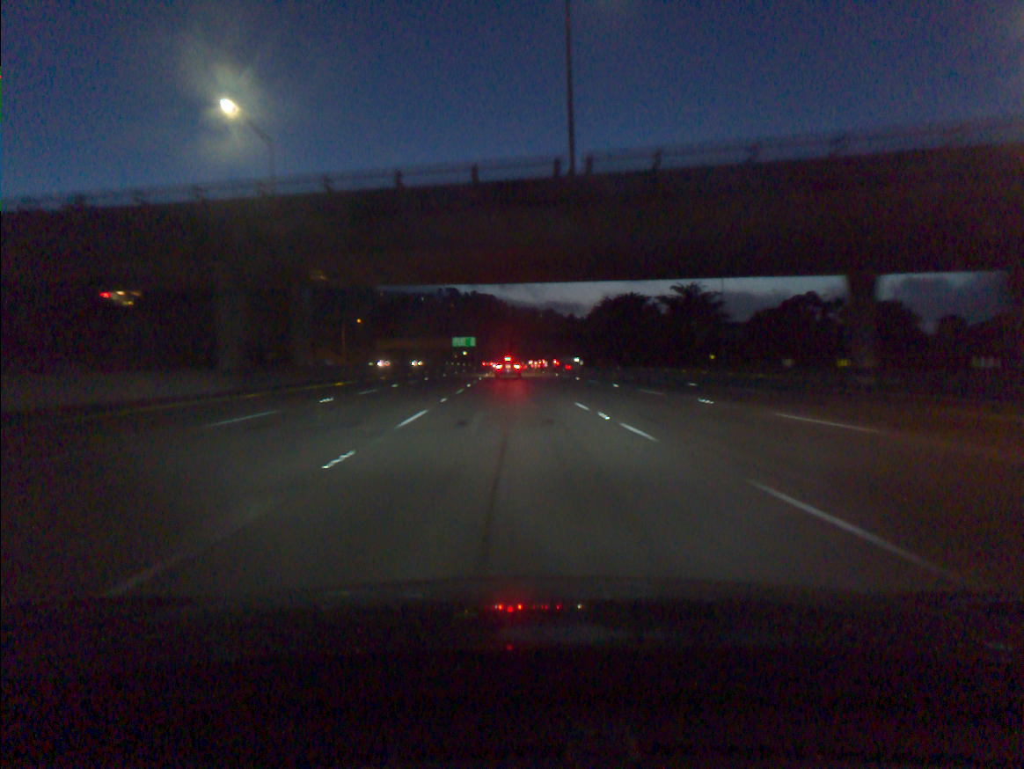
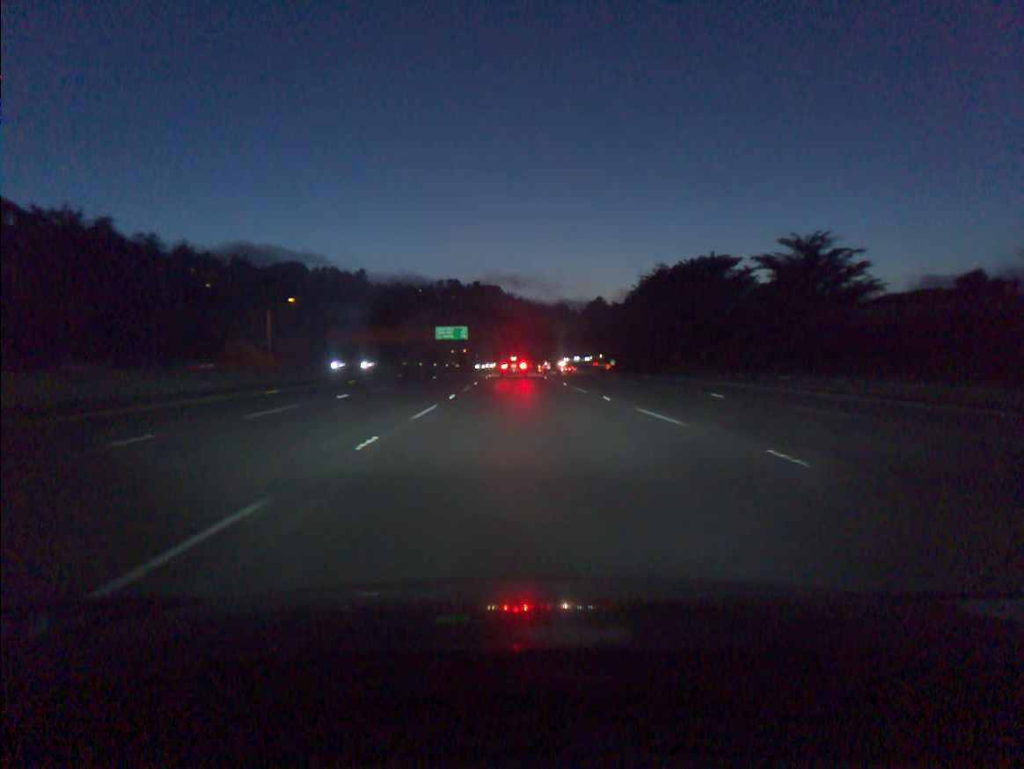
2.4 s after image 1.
(-0.5, +69.6) m; -1°
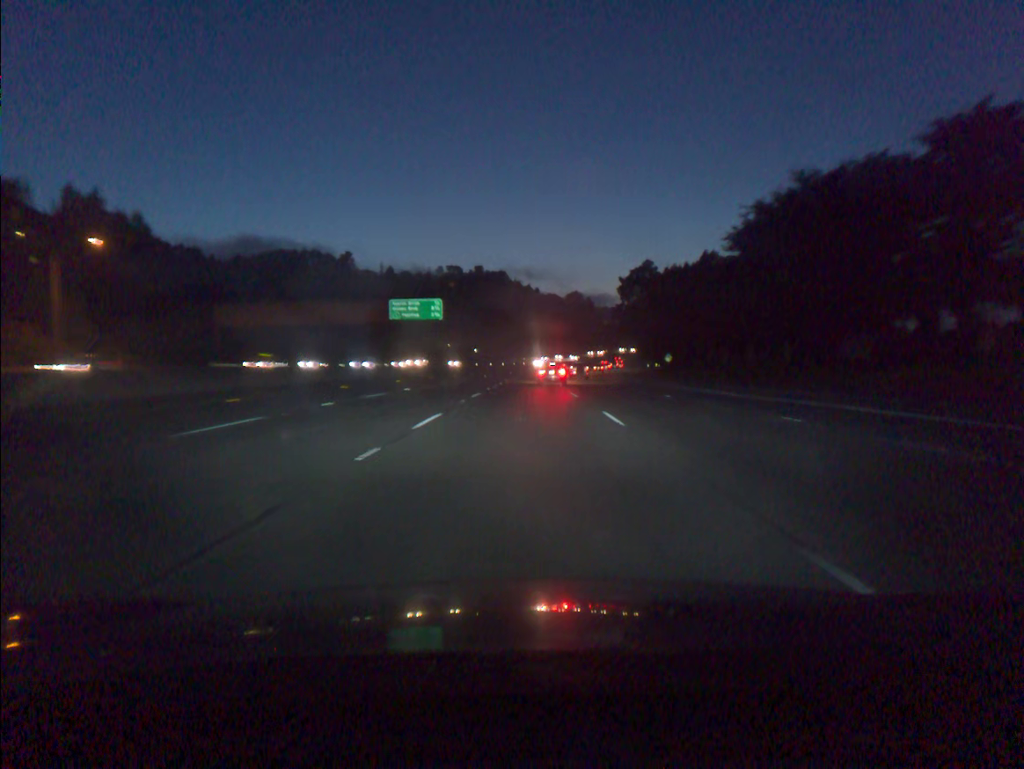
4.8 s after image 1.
(-0.2, +67.1) m; -1°
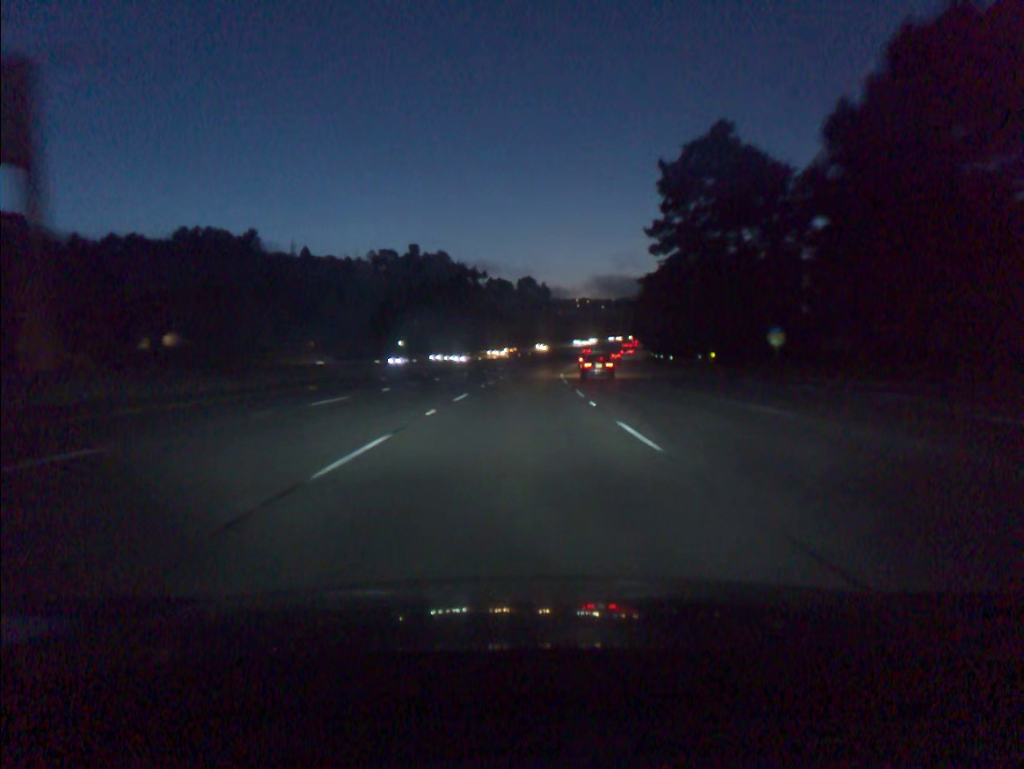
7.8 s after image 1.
(+2.2, +78.8) m; +4°
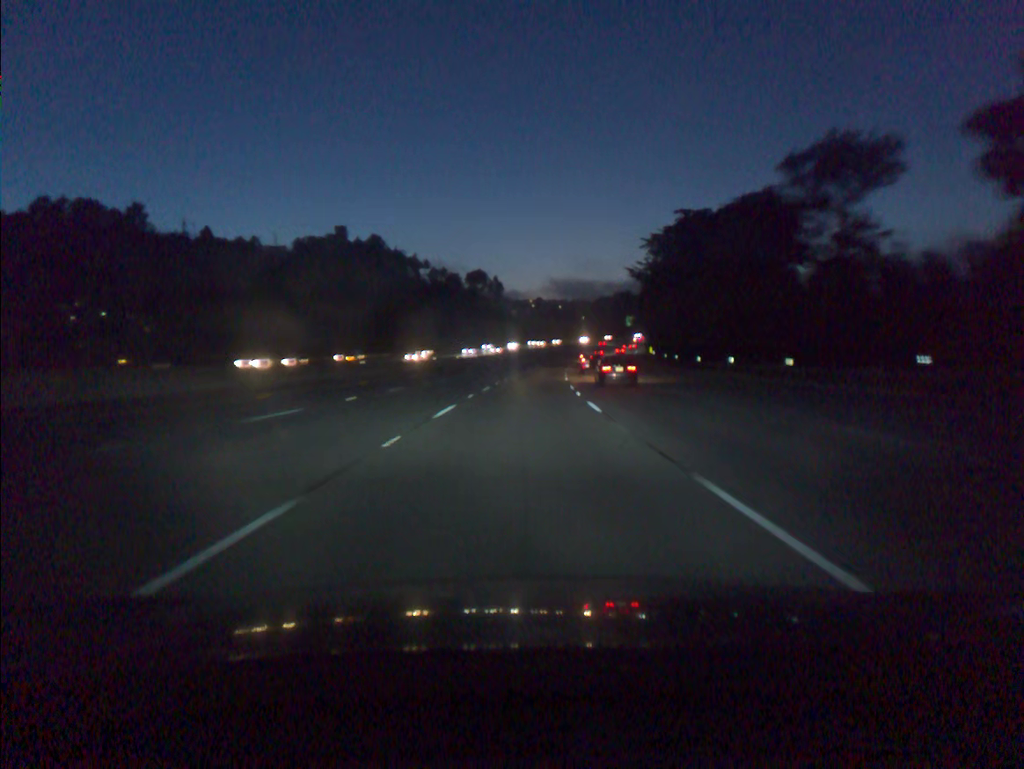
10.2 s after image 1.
(+1.8, +63.8) m; +4°
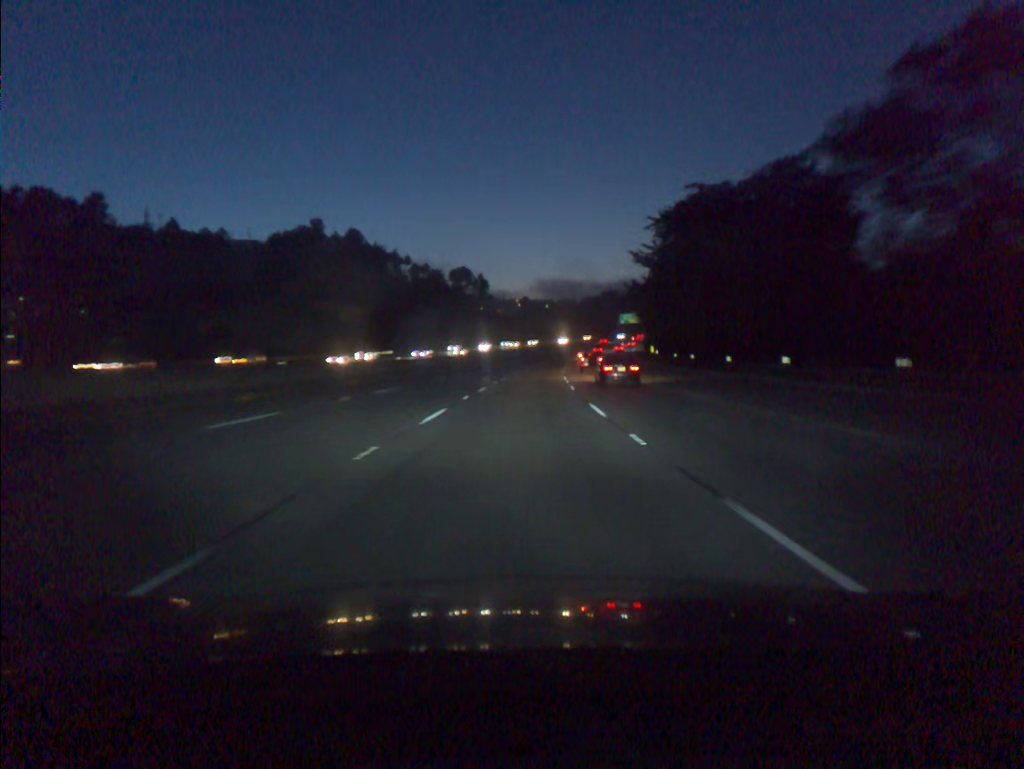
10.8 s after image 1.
(+0.2, +16.2) m; +1°
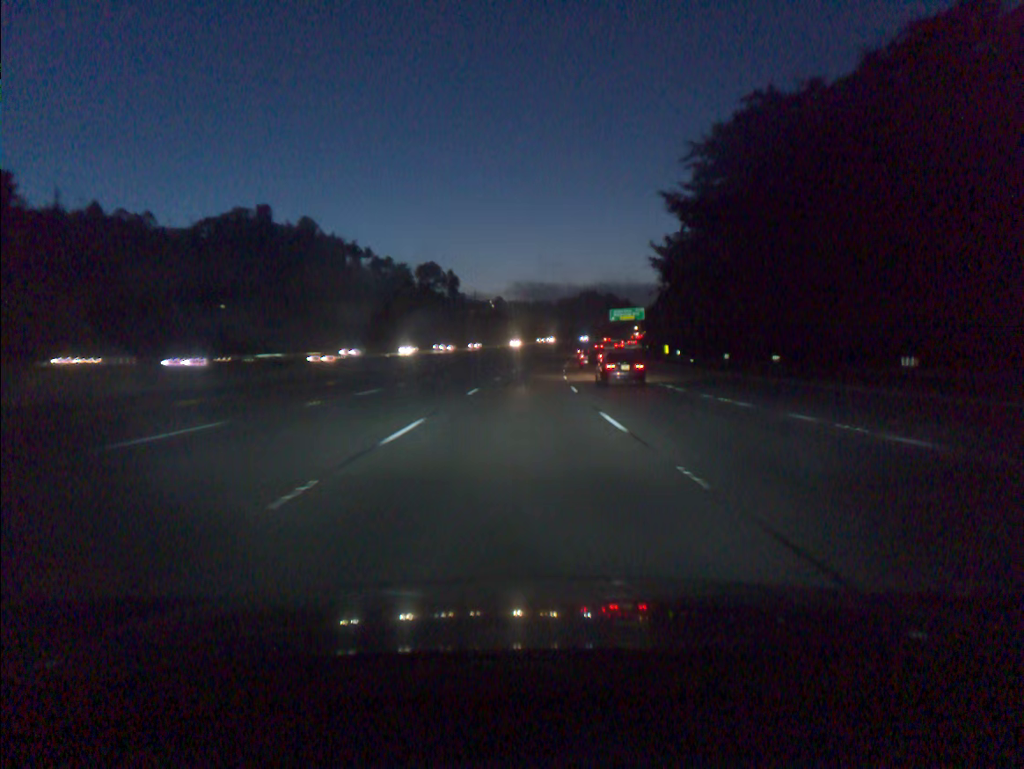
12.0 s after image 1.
(+0.5, +32.9) m; +2°
